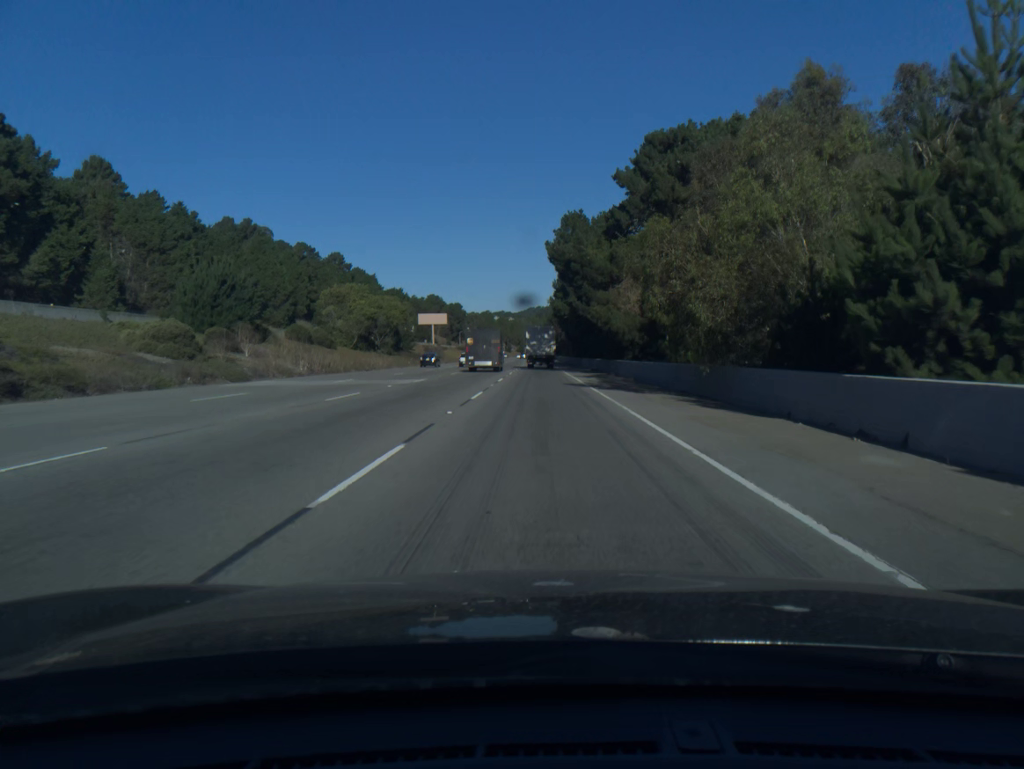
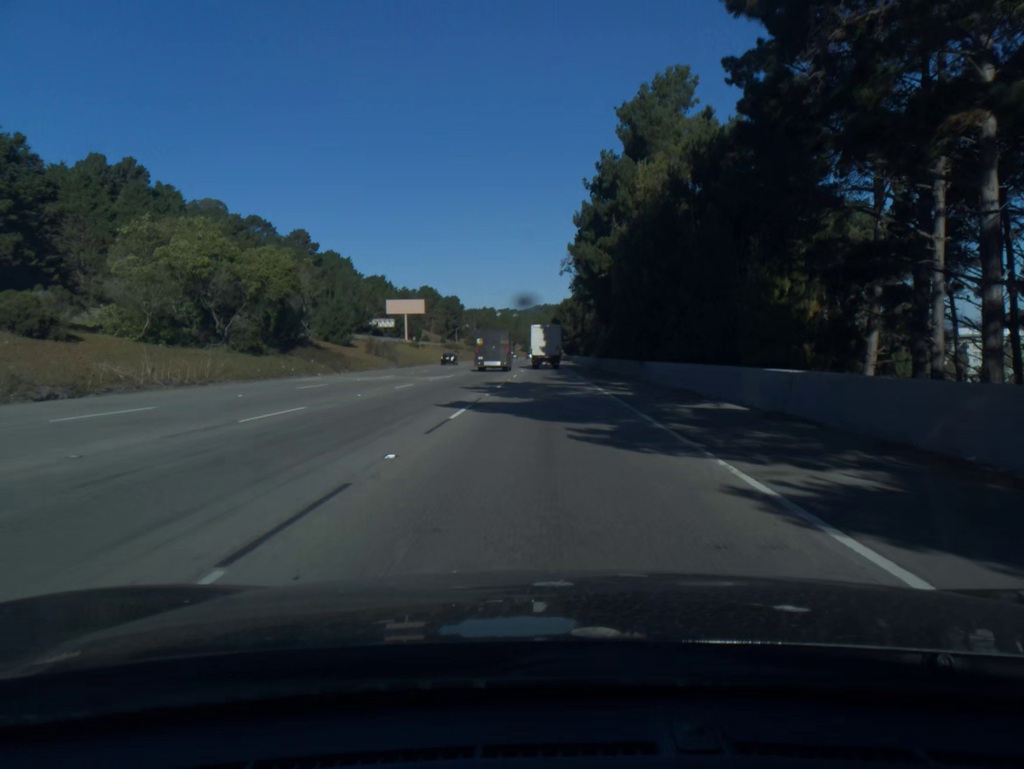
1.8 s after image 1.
(-0.3, +50.1) m; 0°
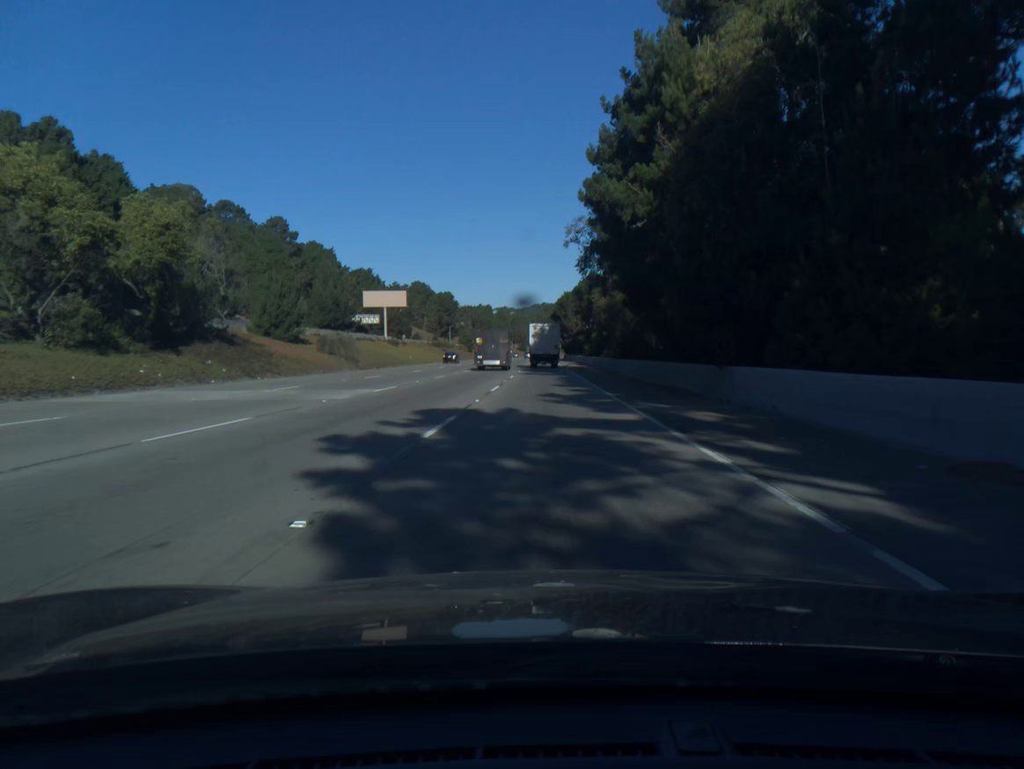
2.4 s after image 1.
(0.0, +18.1) m; 0°
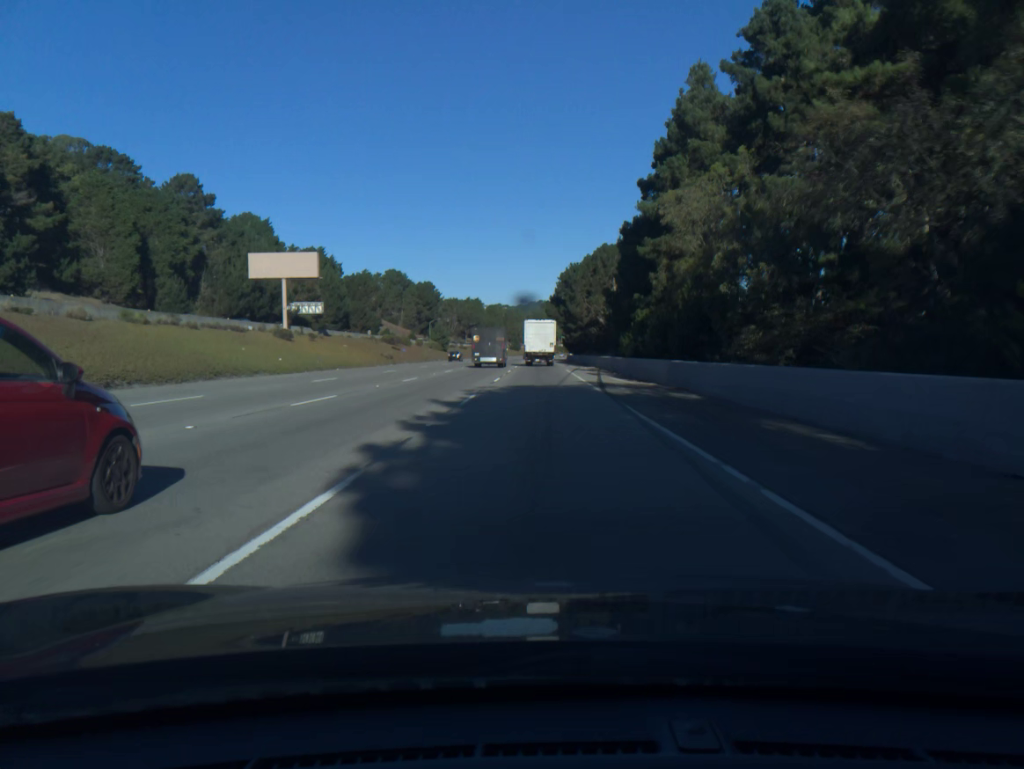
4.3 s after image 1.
(+0.2, +51.7) m; 0°
